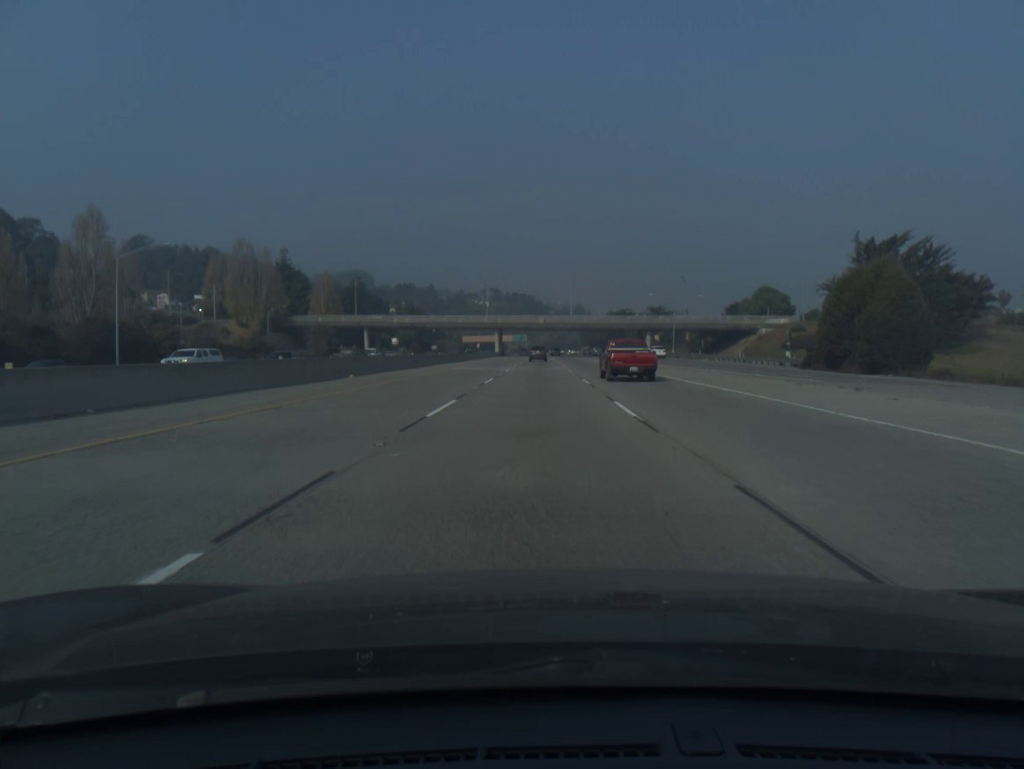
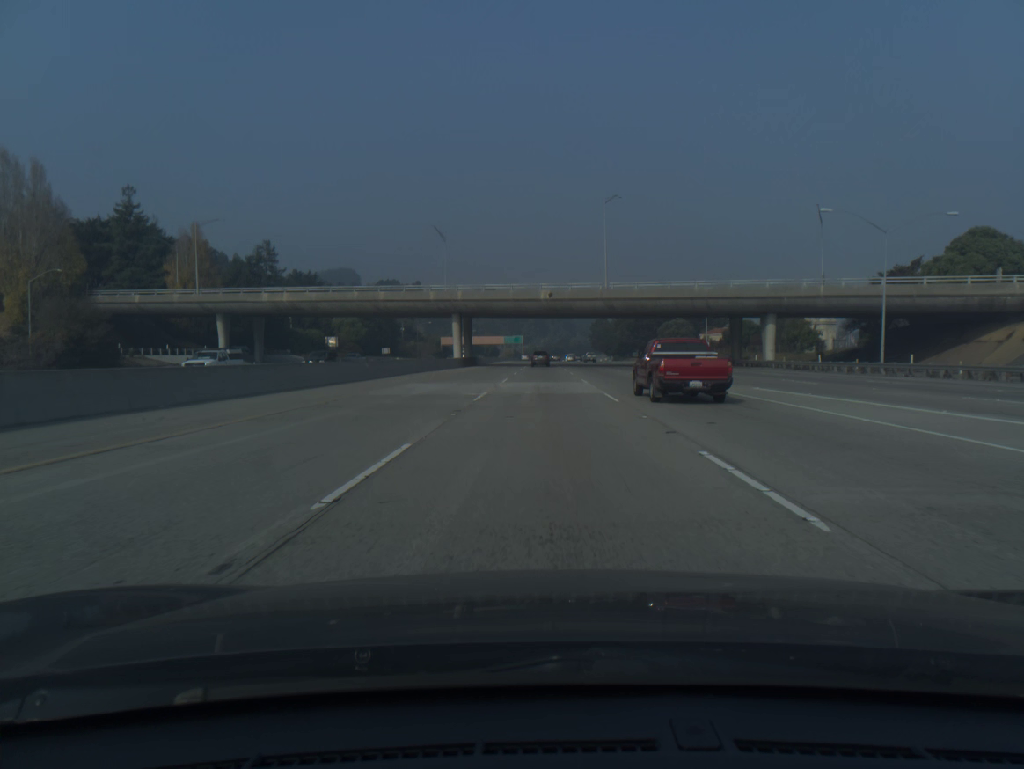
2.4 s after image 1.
(-0.2, +81.2) m; 0°
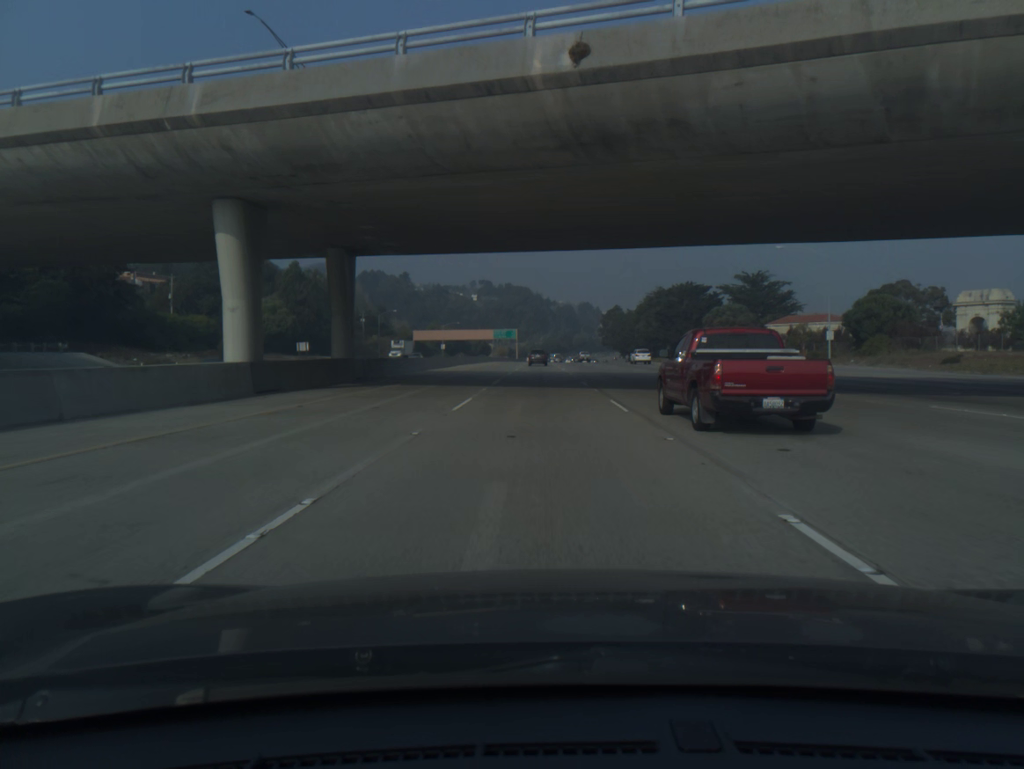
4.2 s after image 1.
(+0.2, +61.0) m; 0°
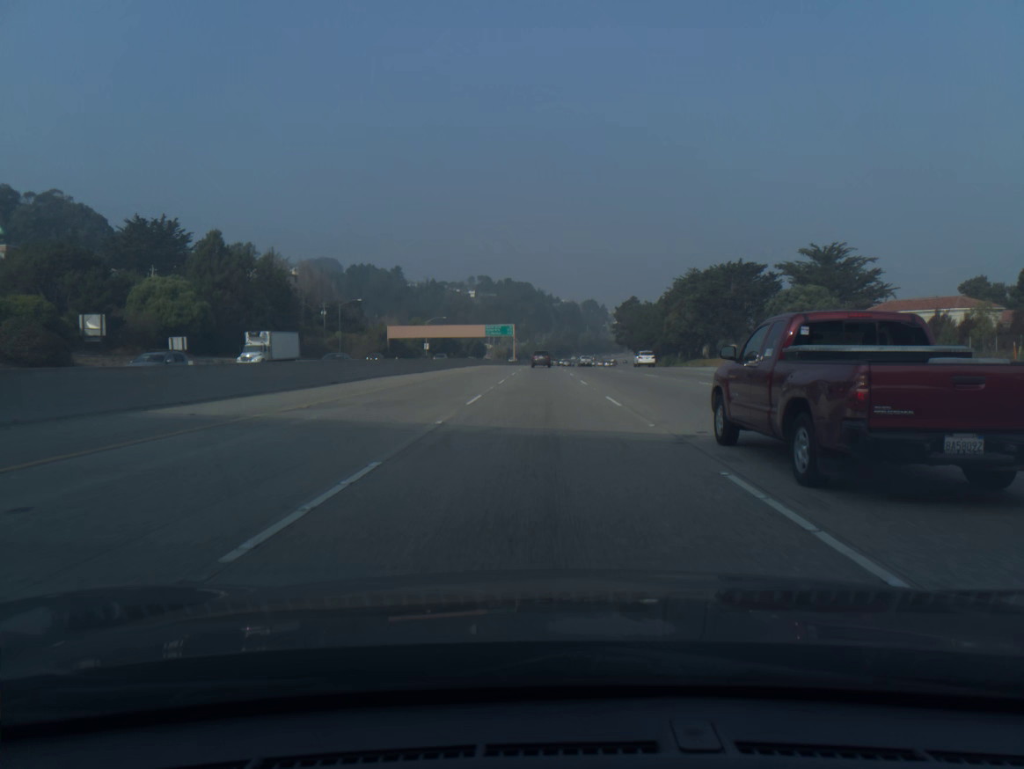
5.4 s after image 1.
(-0.1, +40.7) m; 0°
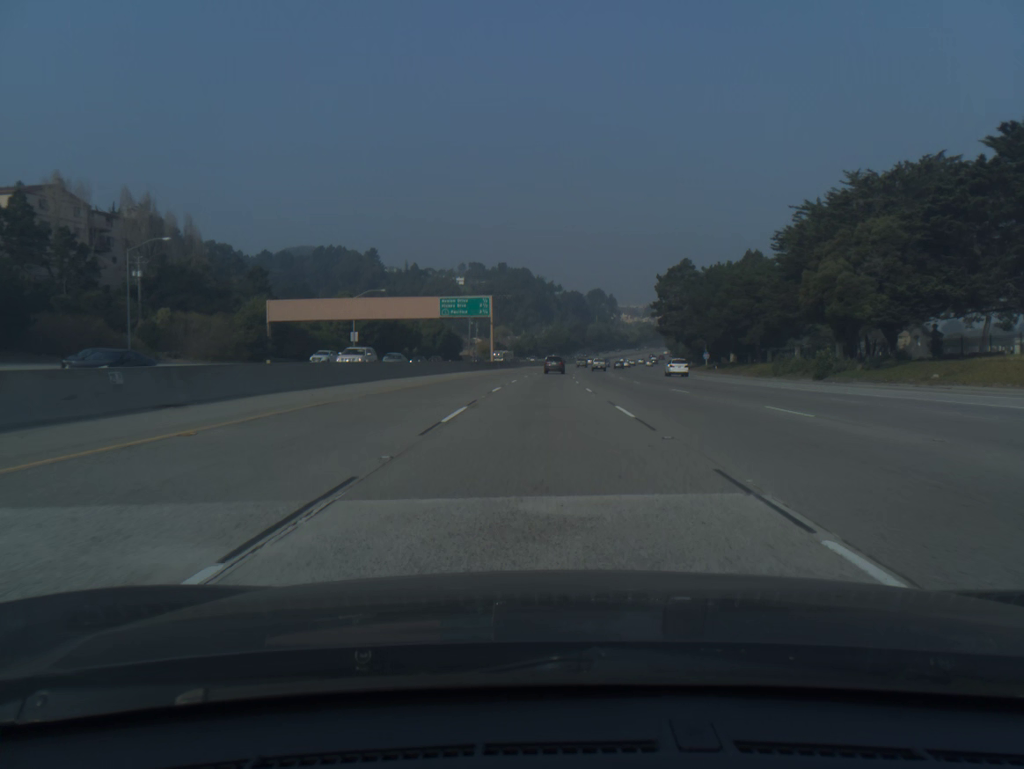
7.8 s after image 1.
(0.0, +81.6) m; 0°
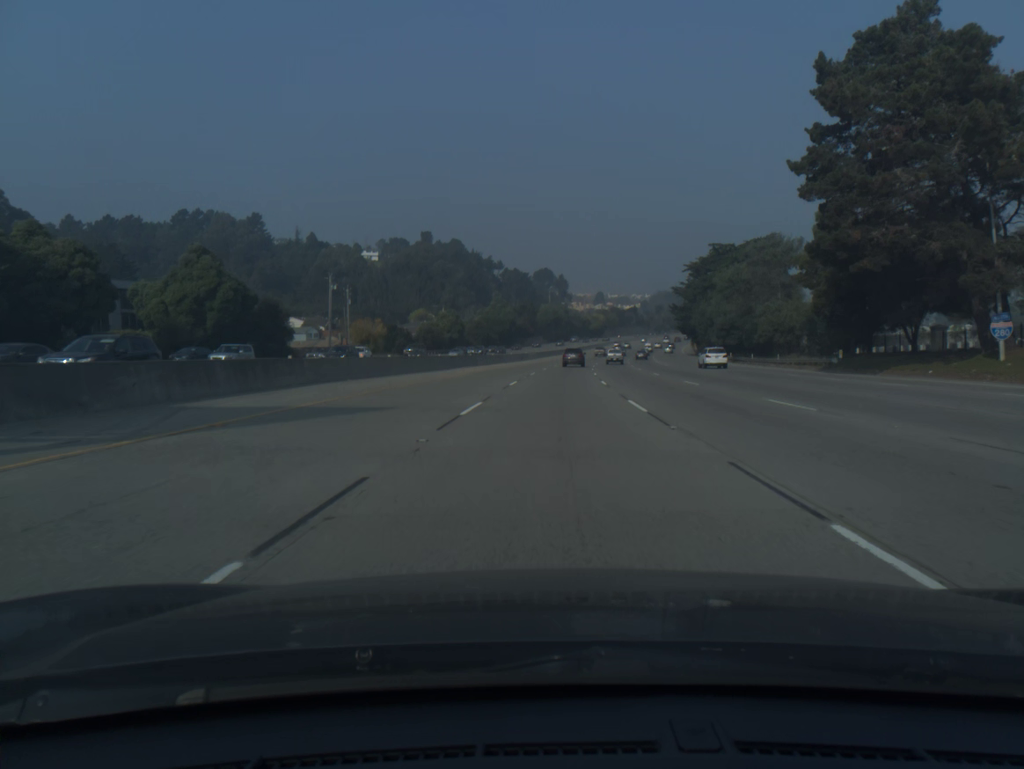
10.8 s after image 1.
(+2.5, +101.7) m; +4°
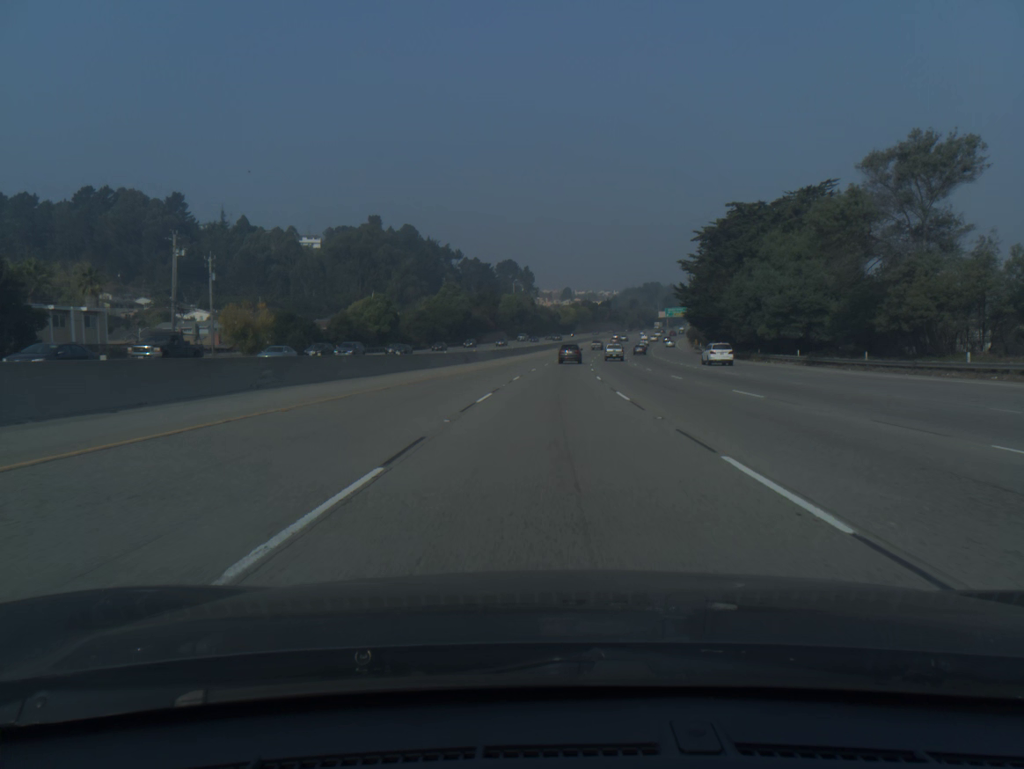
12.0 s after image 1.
(+0.9, +40.3) m; +2°
